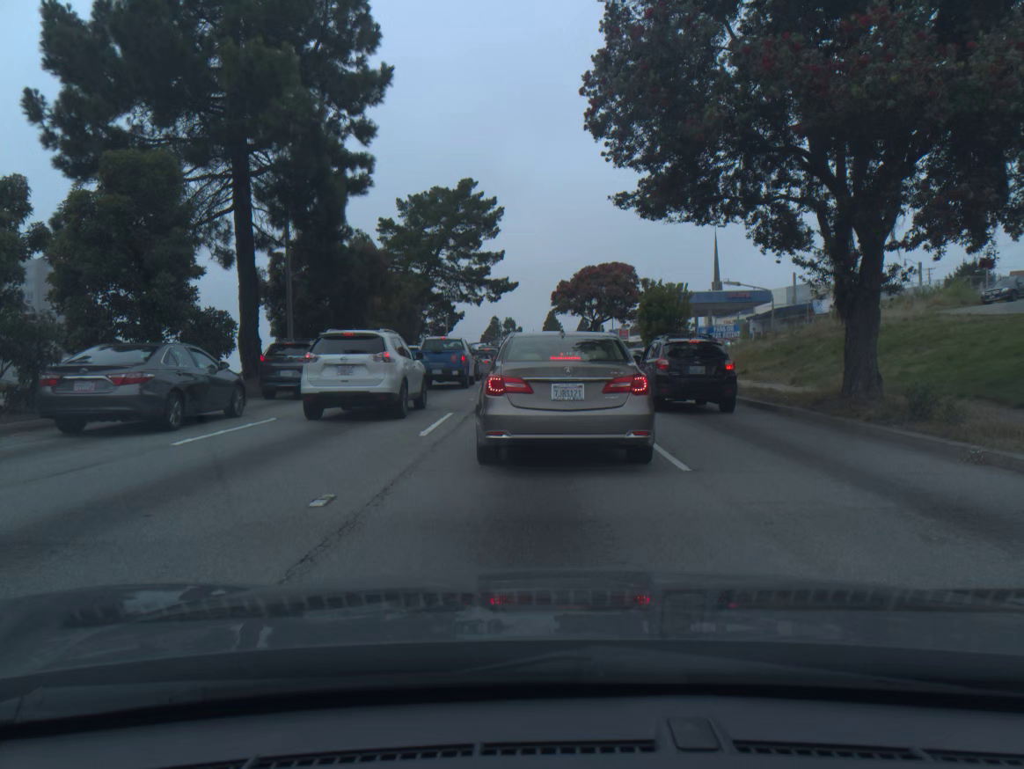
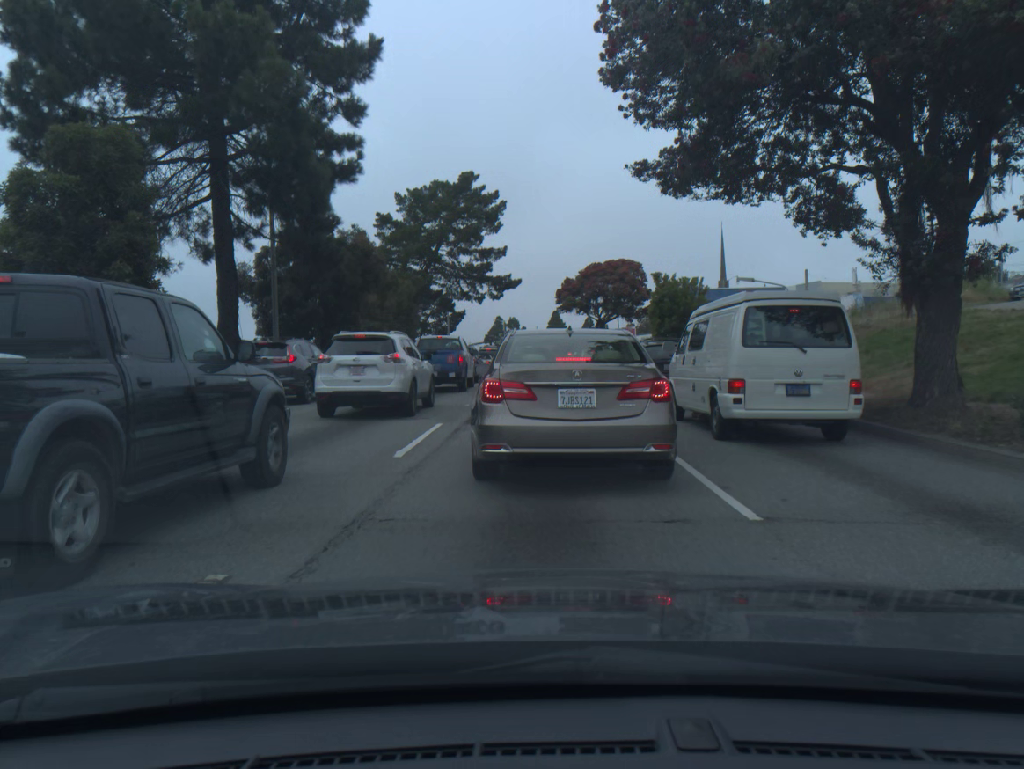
(0.0, +2.4) m; 0°
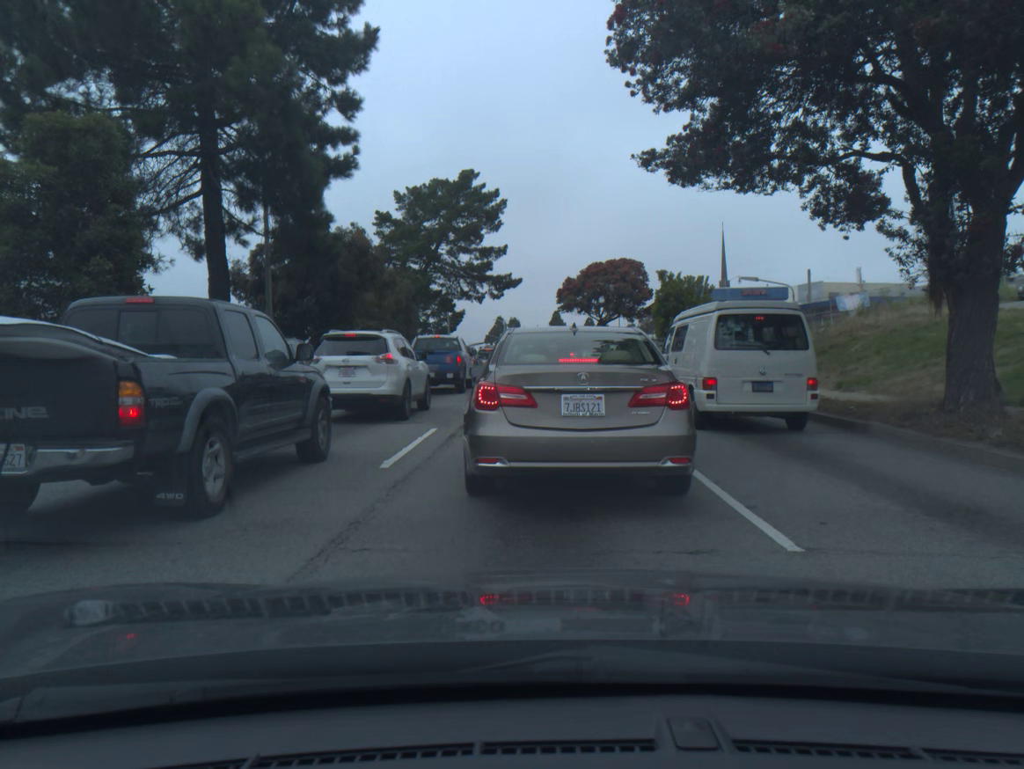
(0.0, +0.9) m; 0°
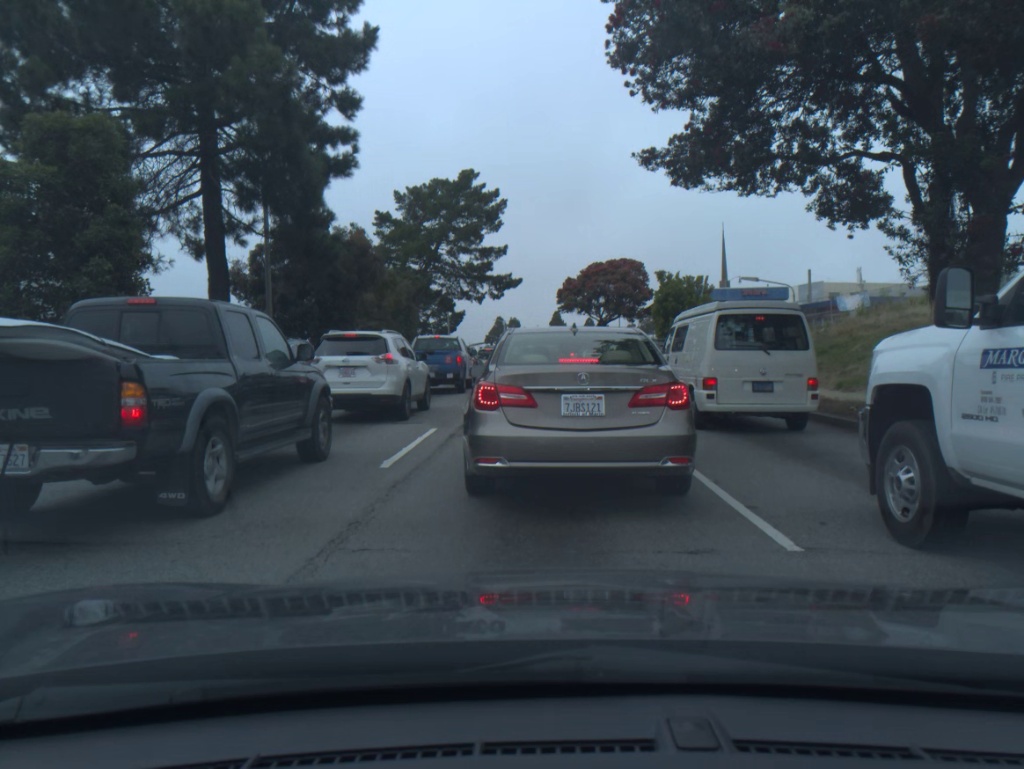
(0.0, 0.0) m; 0°
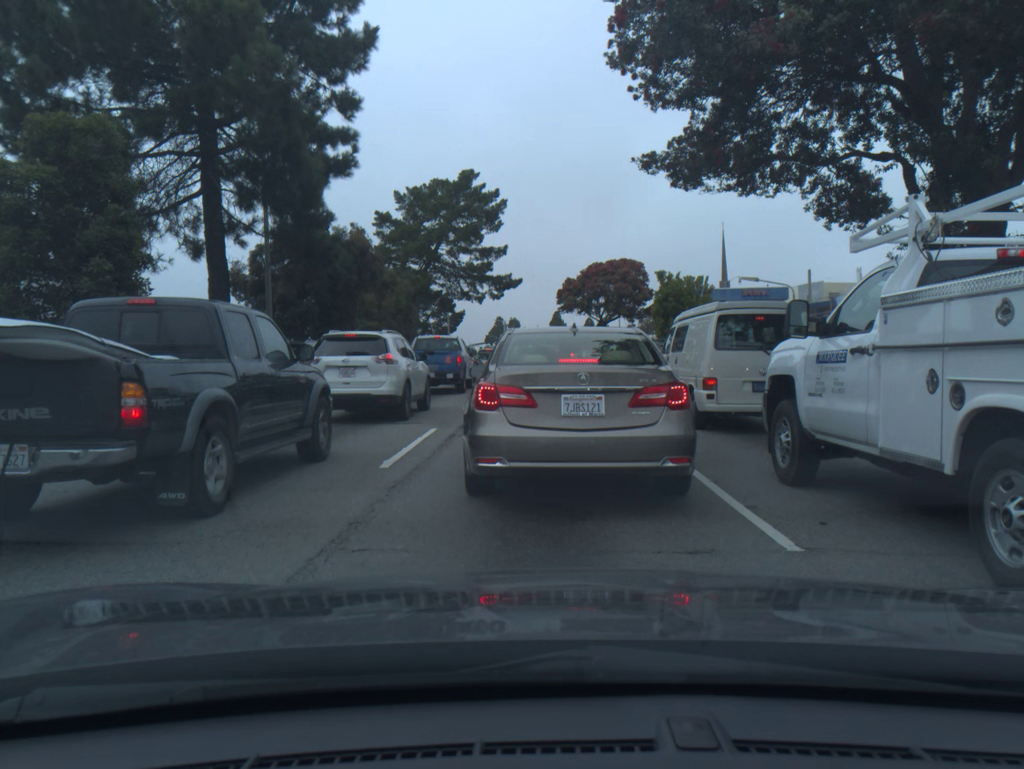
(0.0, 0.0) m; 0°
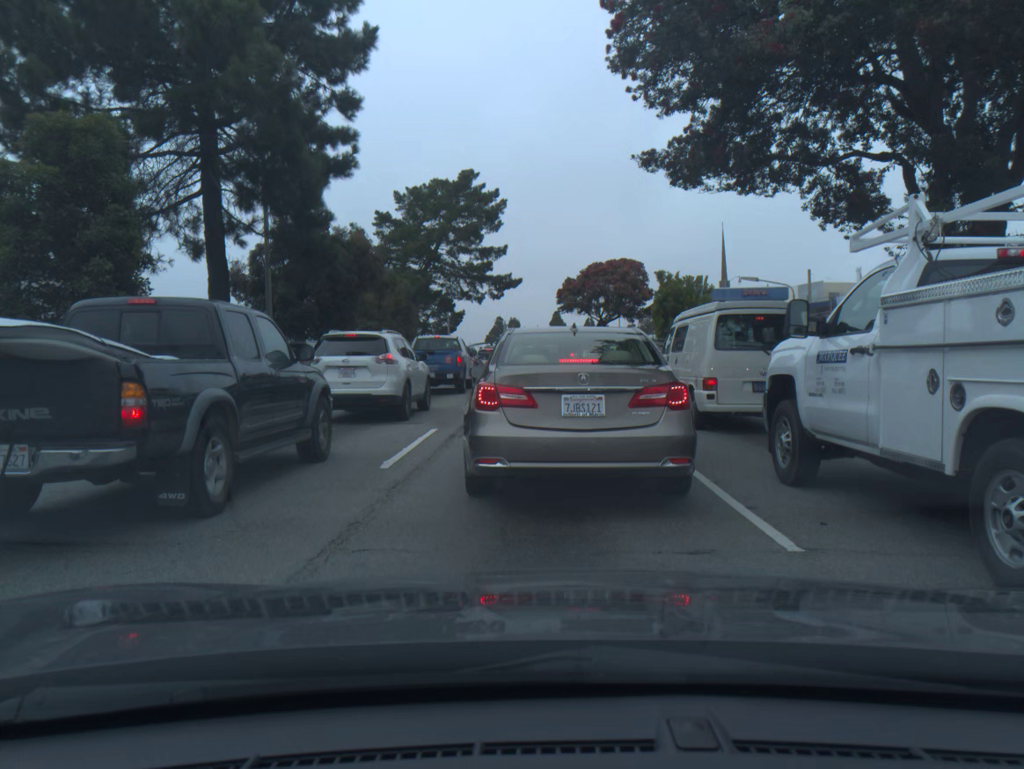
(0.0, 0.0) m; 0°
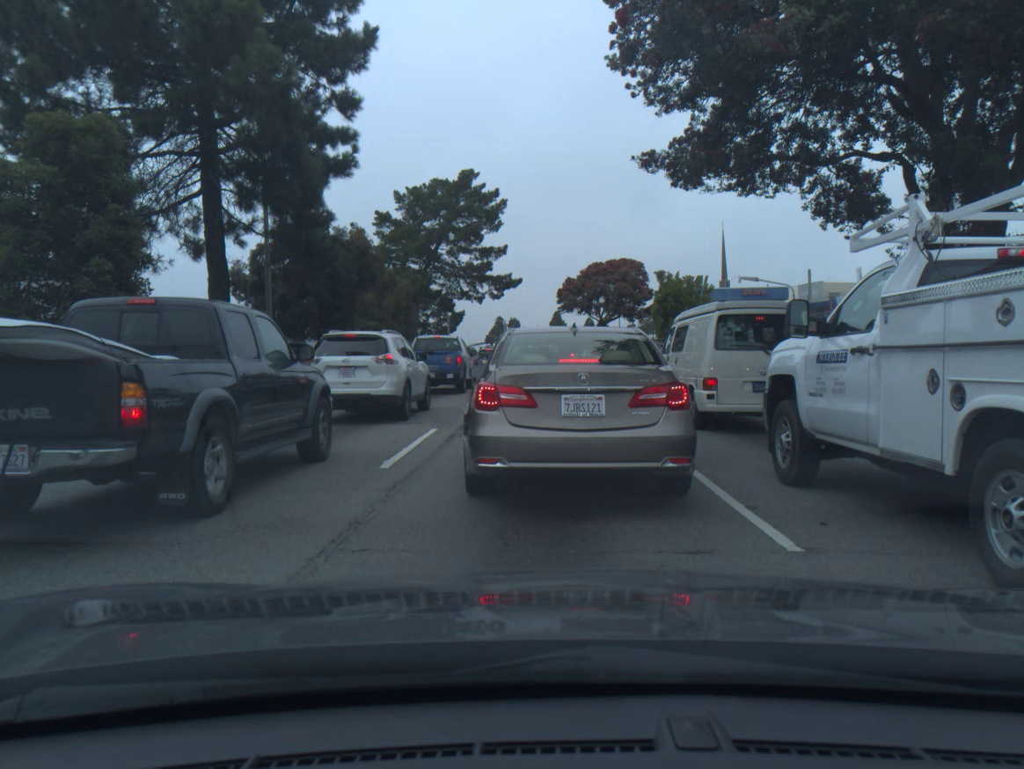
(0.0, 0.0) m; 0°
